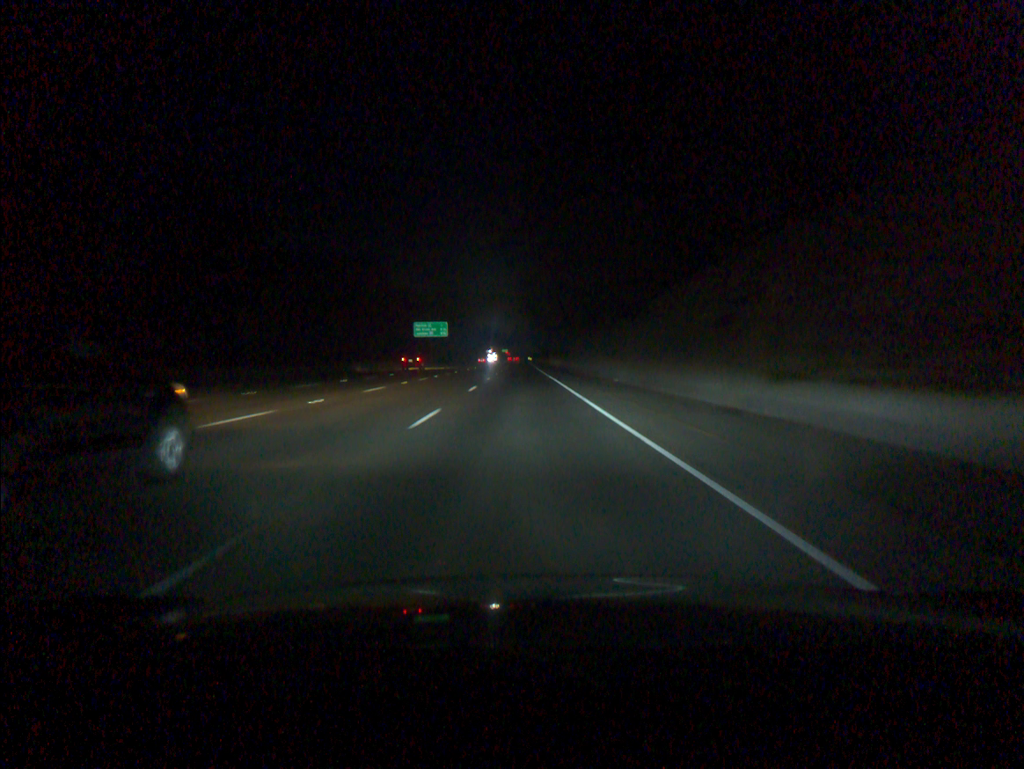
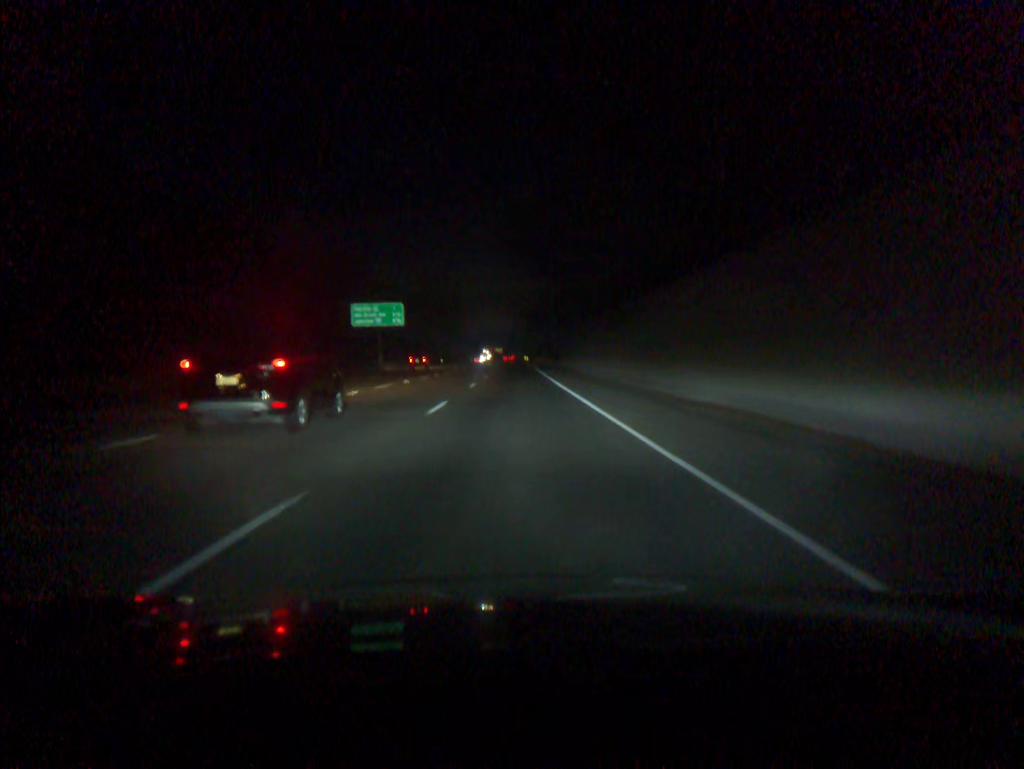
(+0.1, +55.3) m; 0°
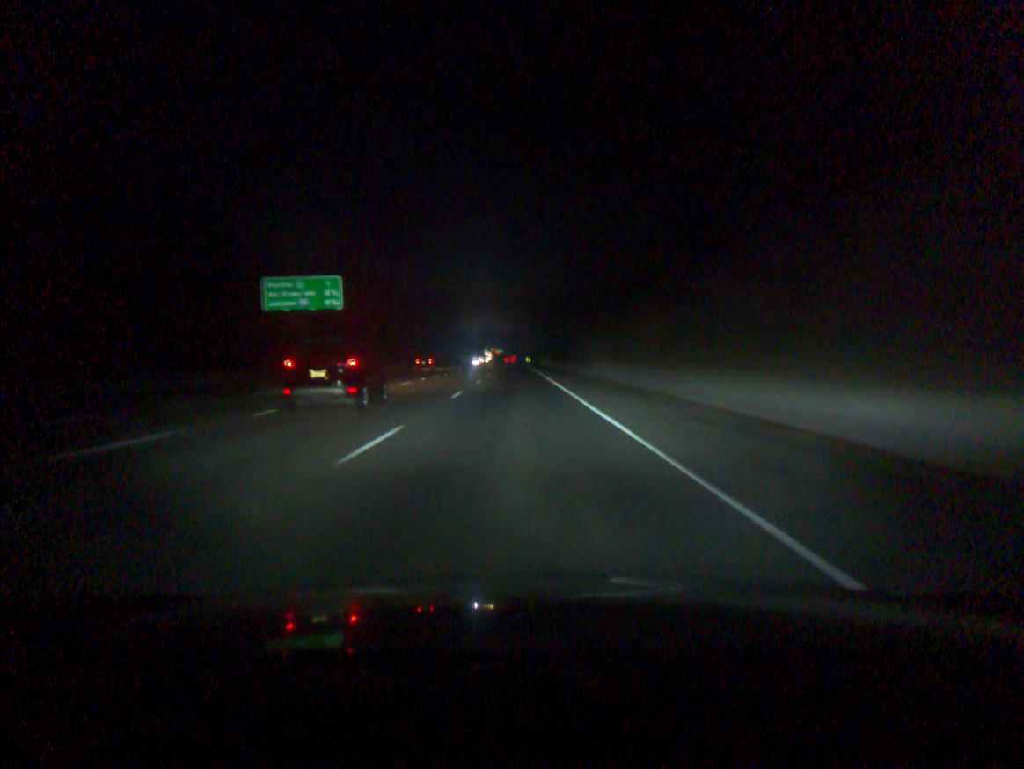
(0.0, +36.9) m; 0°
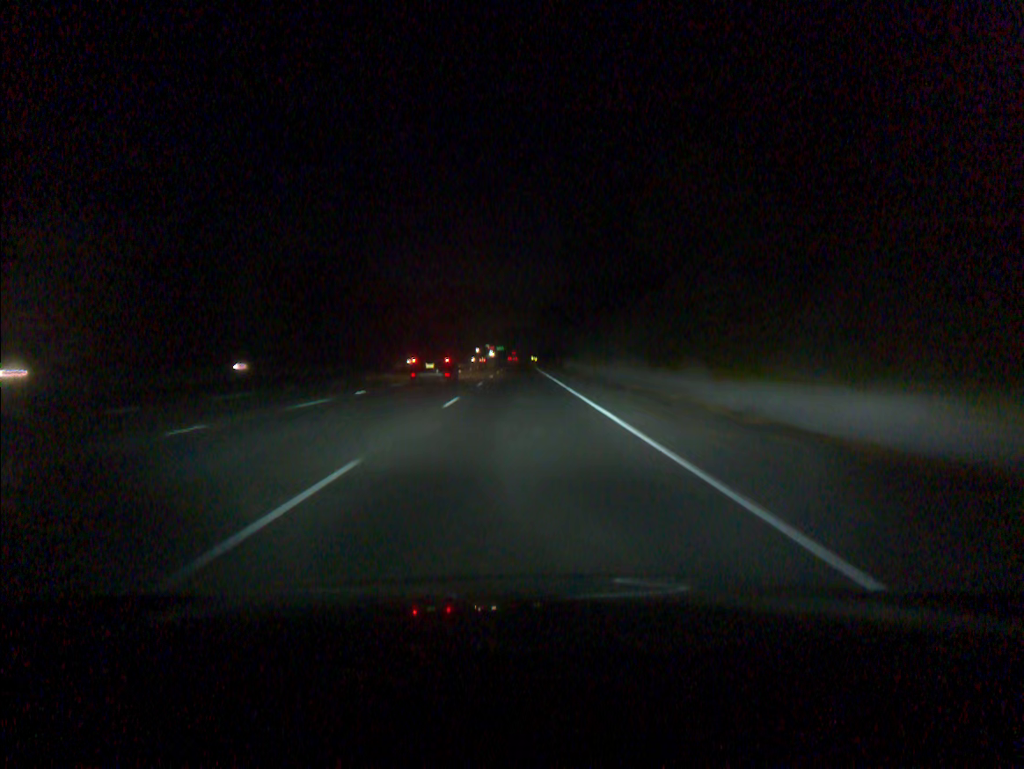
(-0.3, +92.0) m; 0°
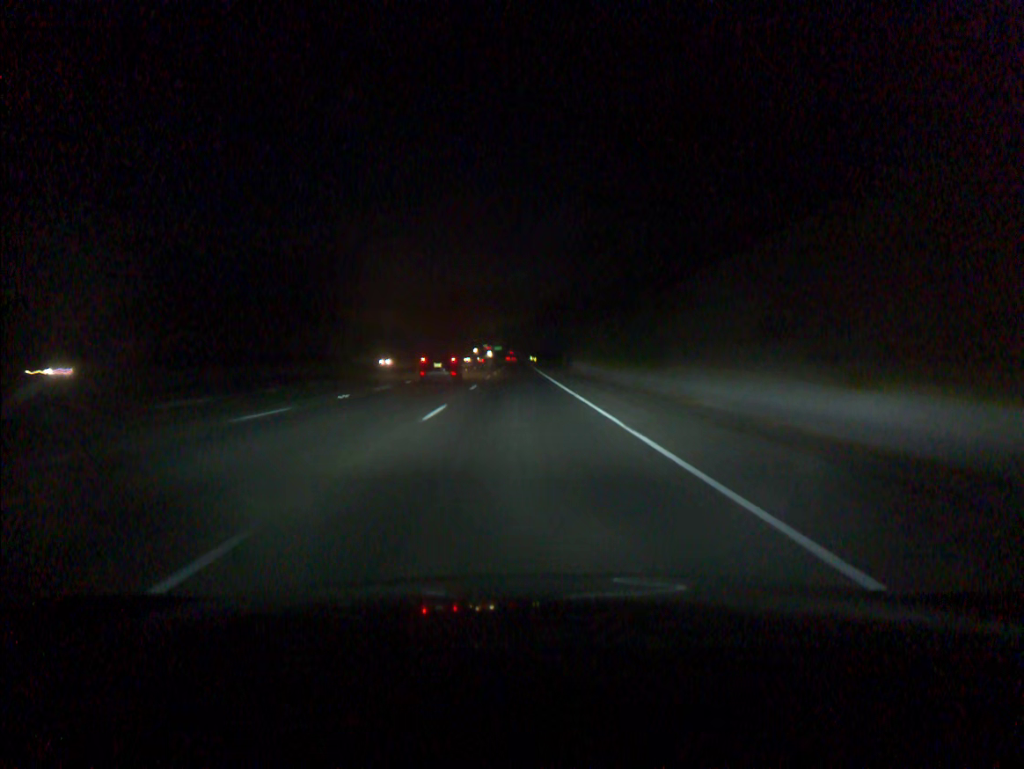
(0.0, +18.4) m; 0°
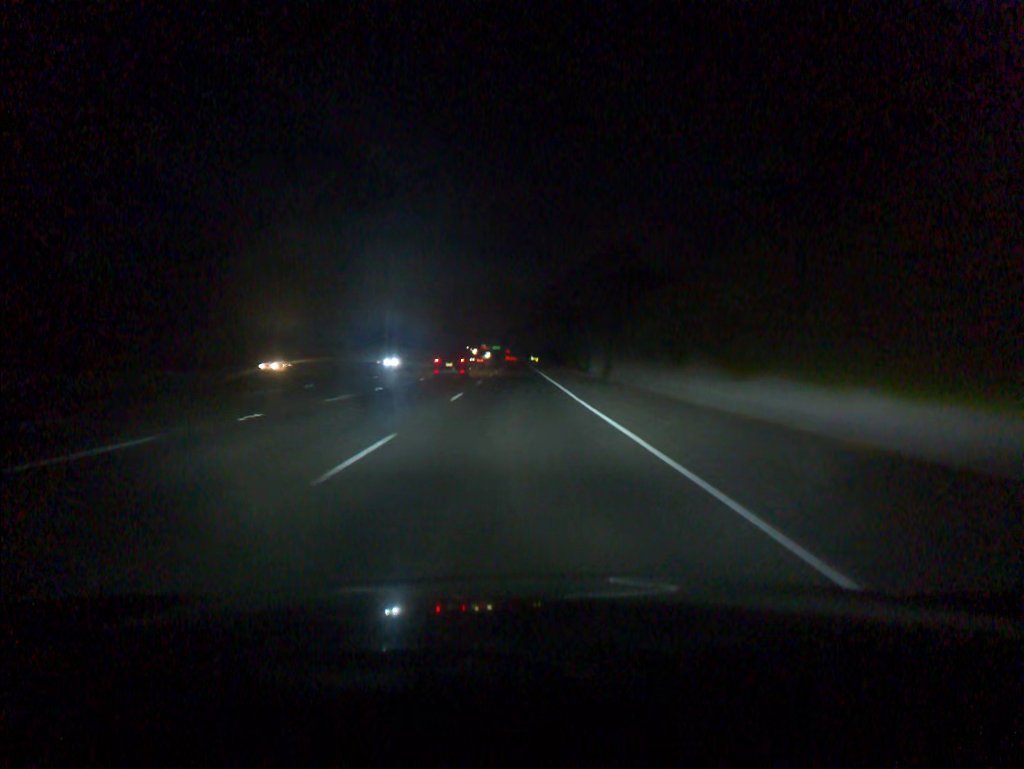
(+0.1, +36.7) m; 0°
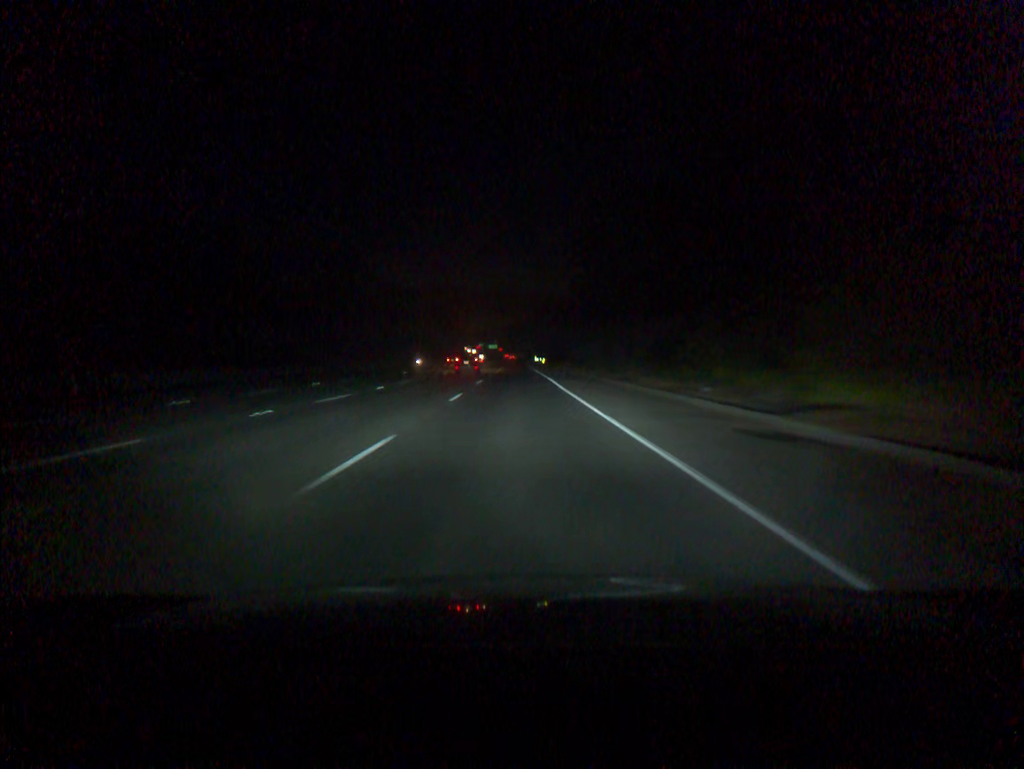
(-0.1, +73.4) m; 0°
